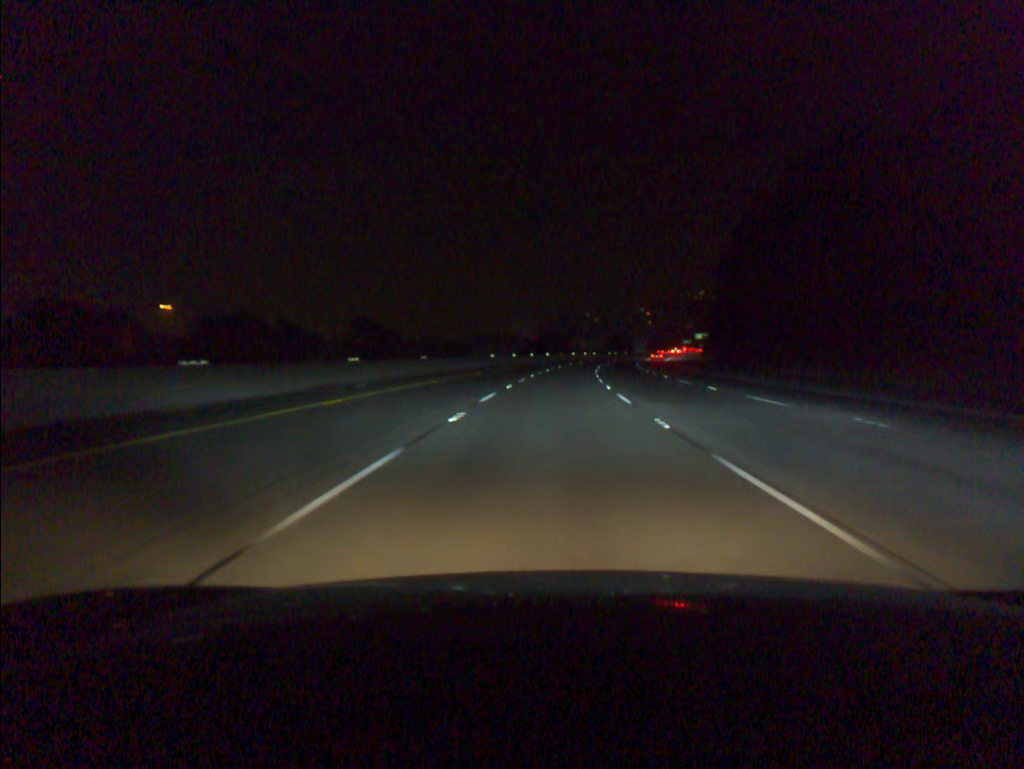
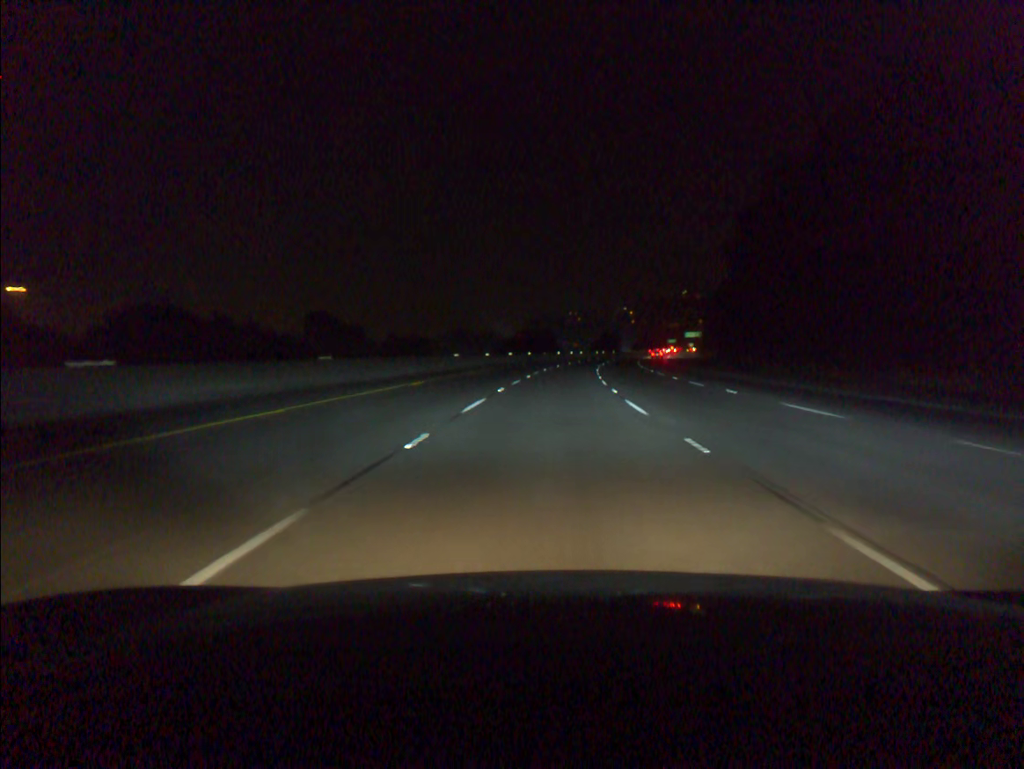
(+0.2, +18.5) m; +1°
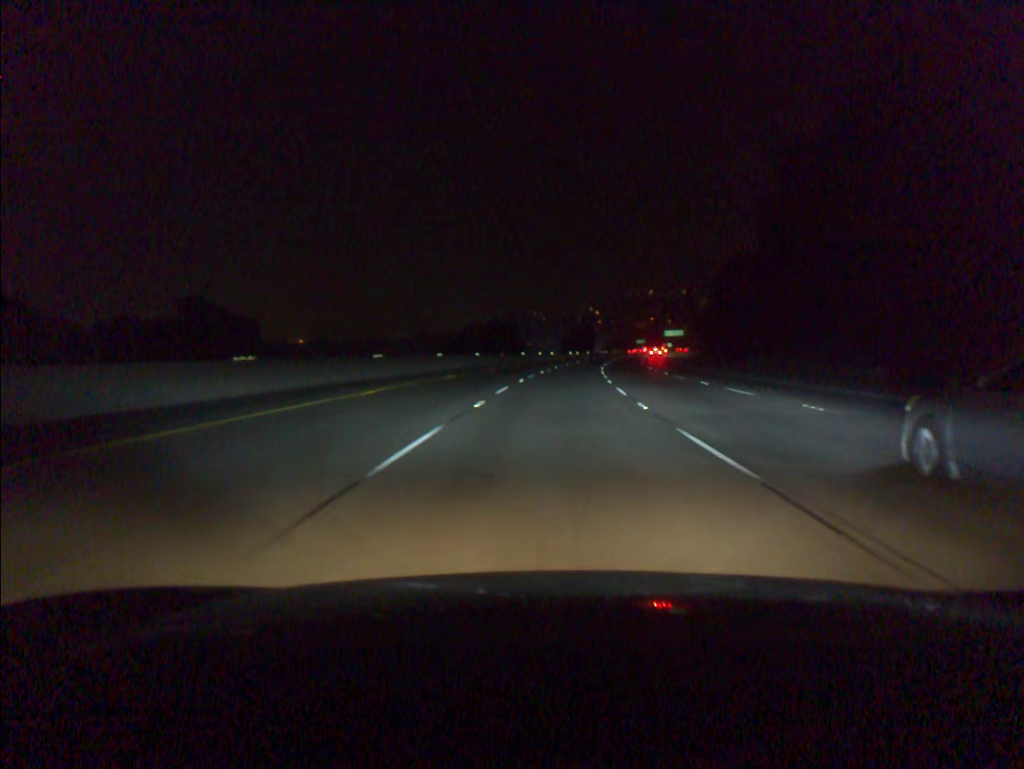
(+0.8, +37.0) m; +3°
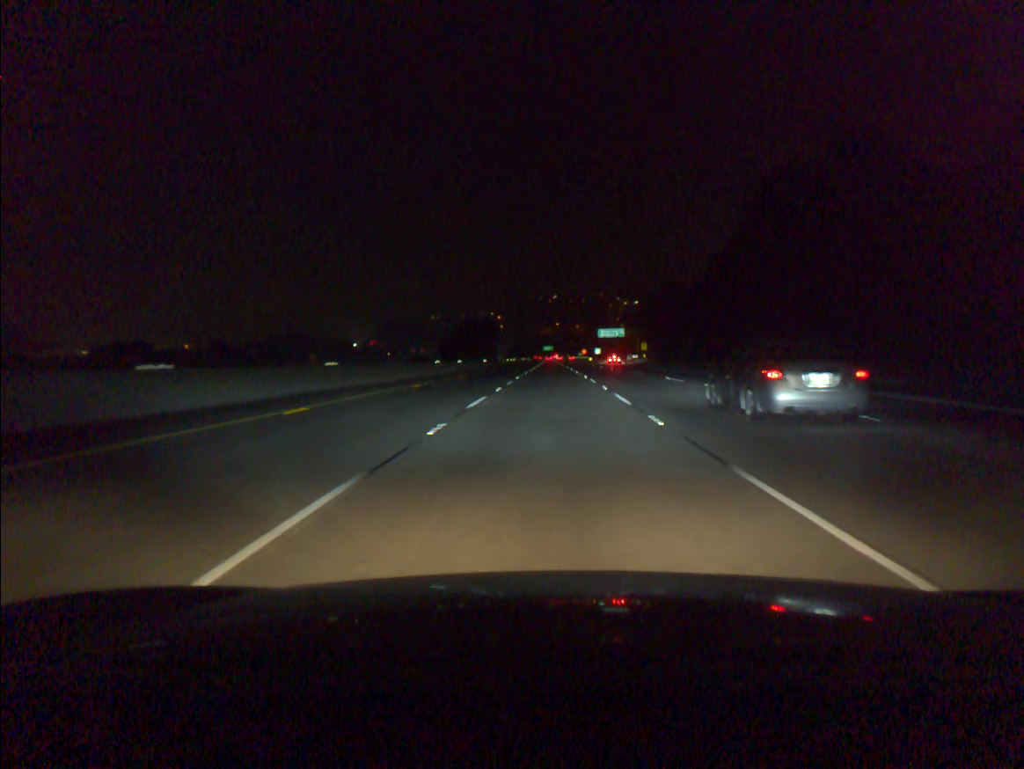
(+6.0, +92.0) m; +7°
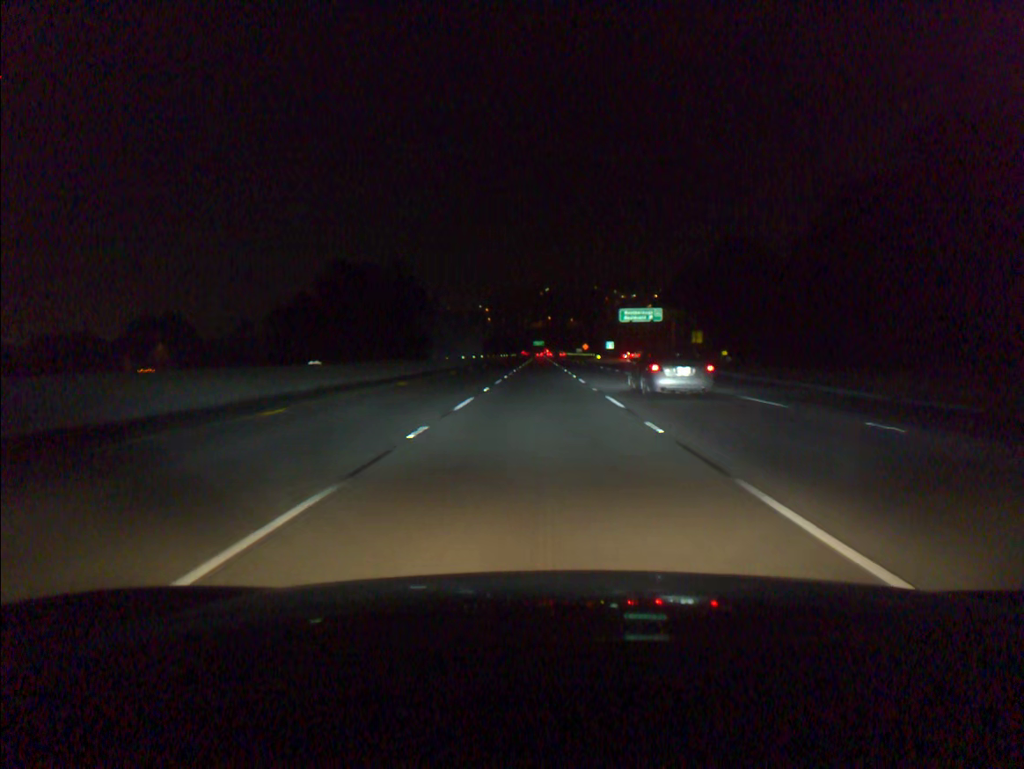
(+1.0, +73.9) m; +1°
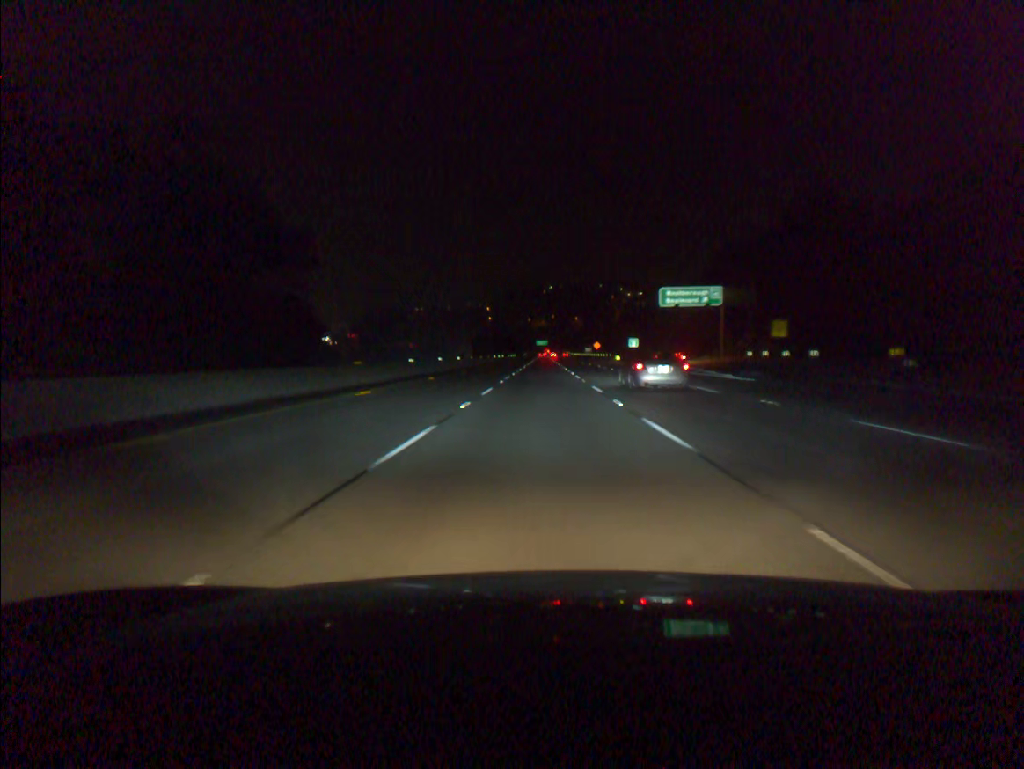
(-0.1, +37.0) m; 0°
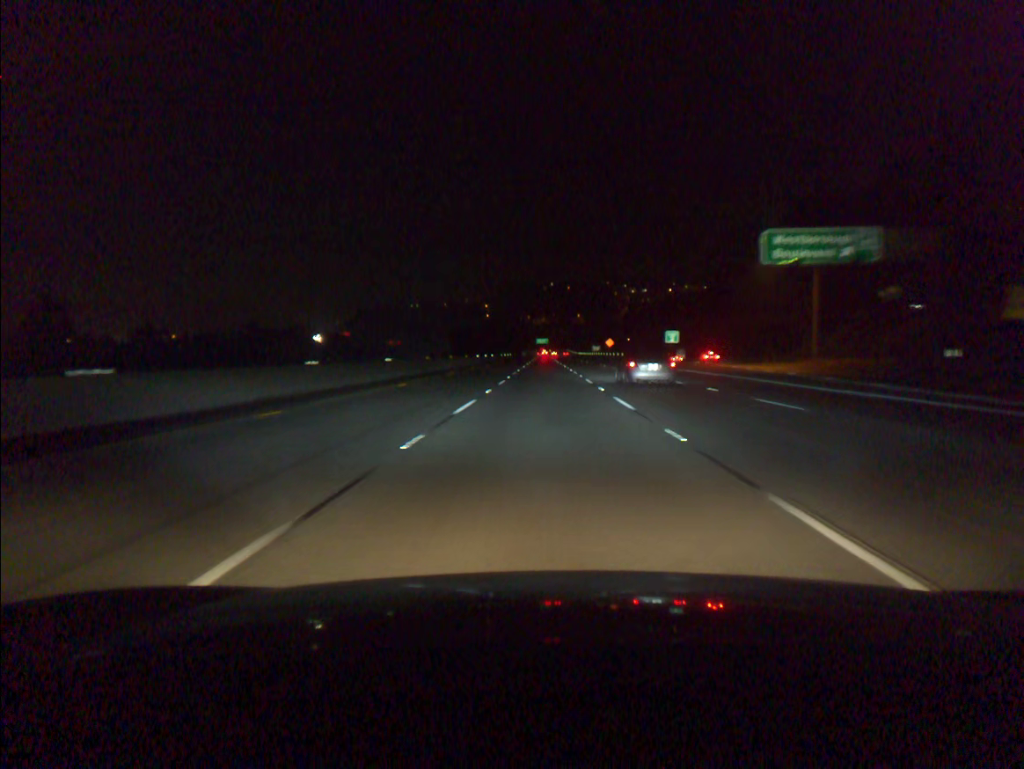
(0.0, +37.0) m; 0°
